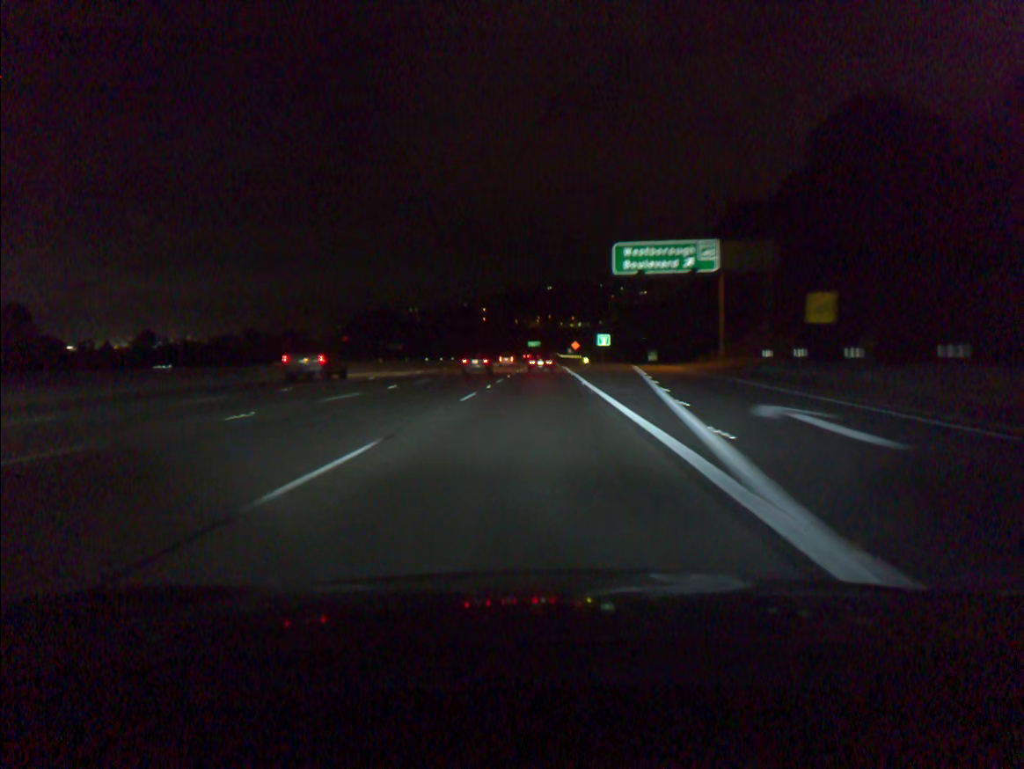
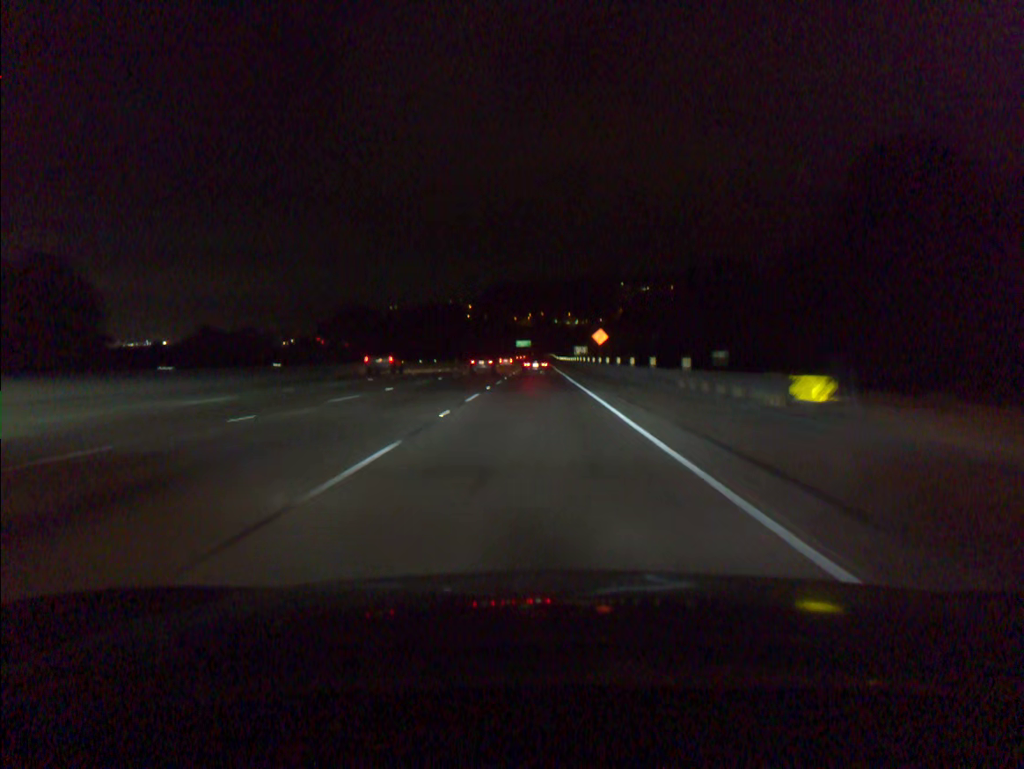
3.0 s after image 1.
(+0.5, +87.5) m; +1°
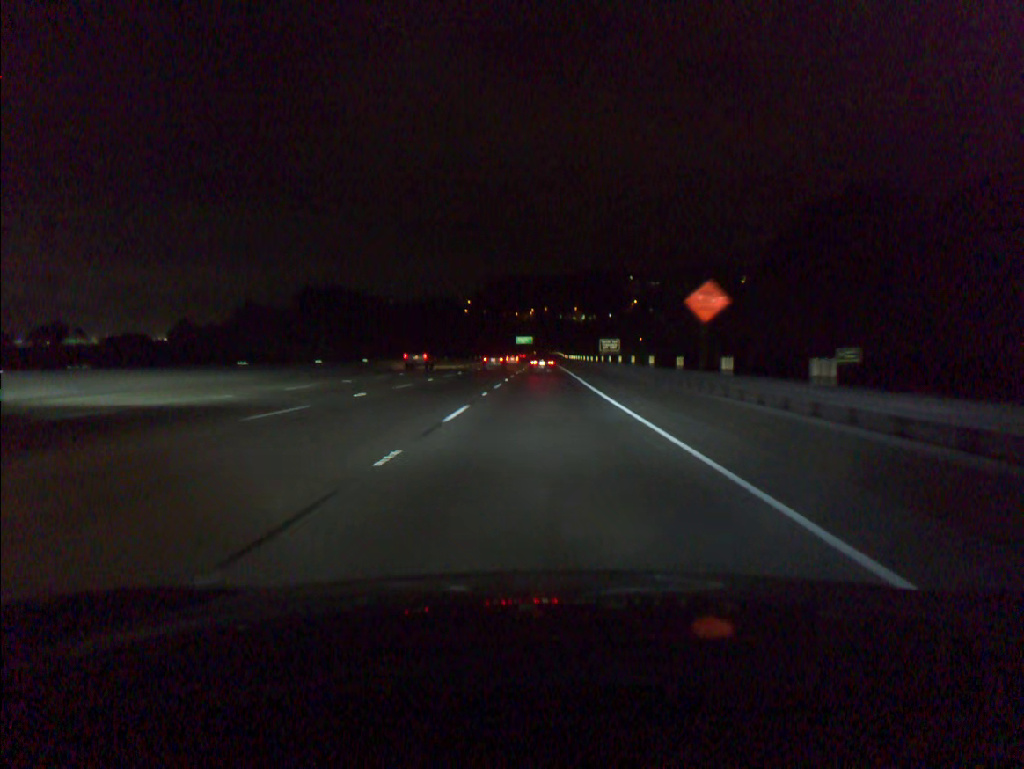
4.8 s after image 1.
(-0.2, +50.8) m; 0°
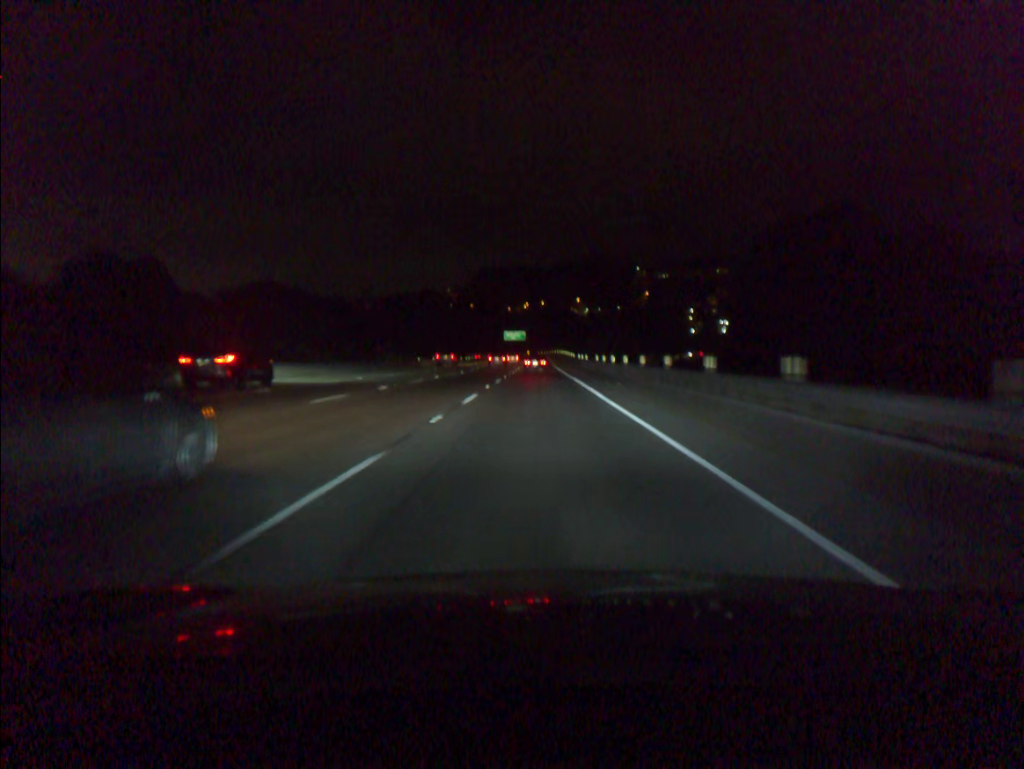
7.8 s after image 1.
(+0.5, +82.7) m; 0°
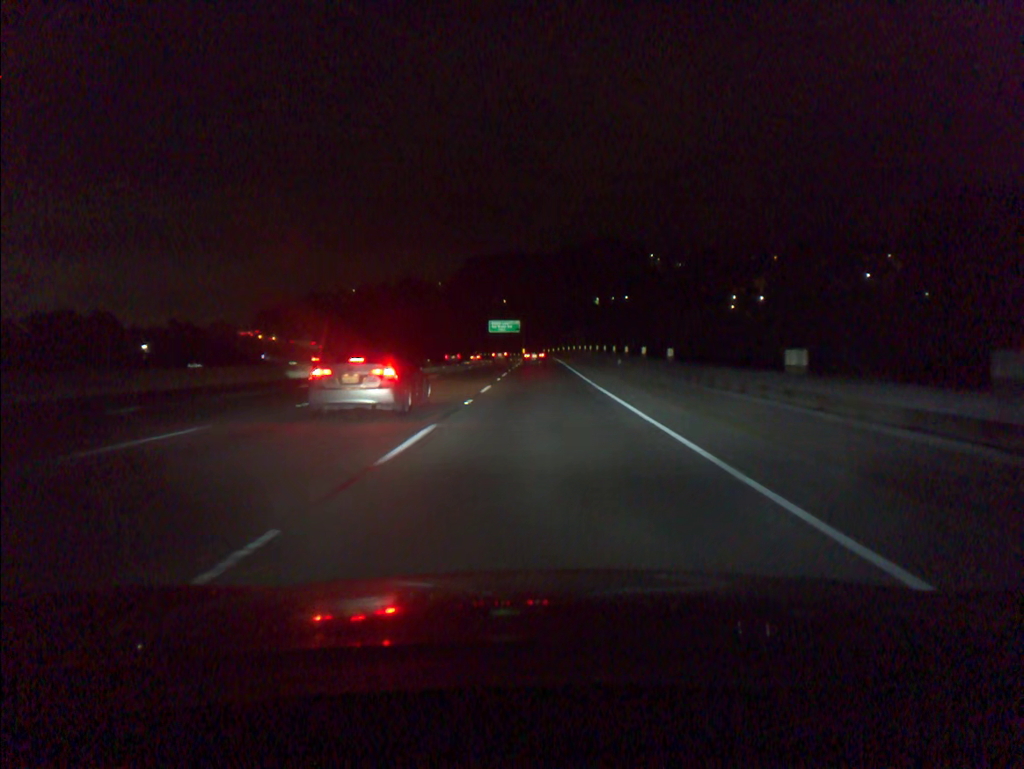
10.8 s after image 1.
(-0.2, +83.4) m; 0°
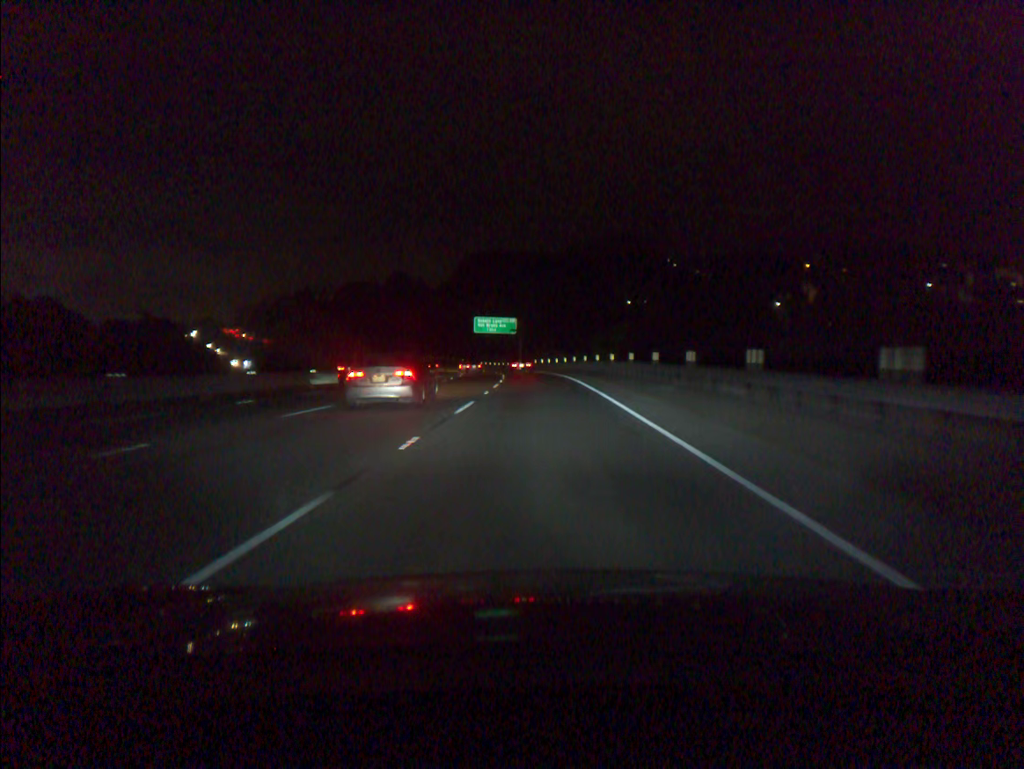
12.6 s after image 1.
(0.0, +50.4) m; 0°
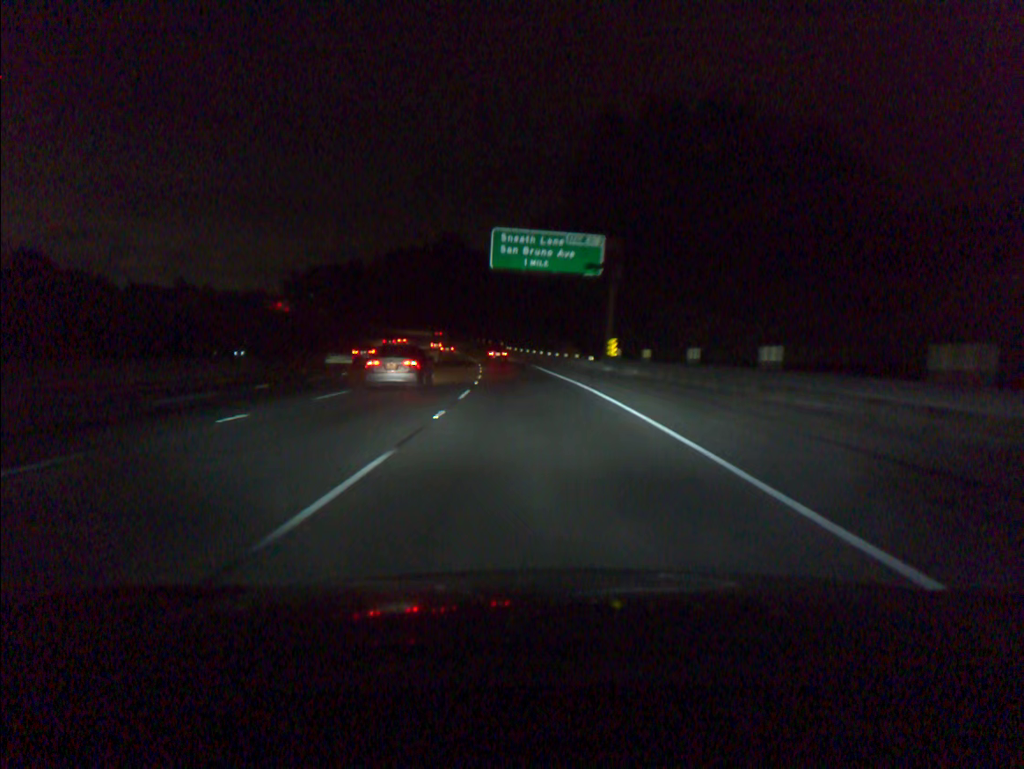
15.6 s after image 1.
(-2.8, +84.9) m; -5°
